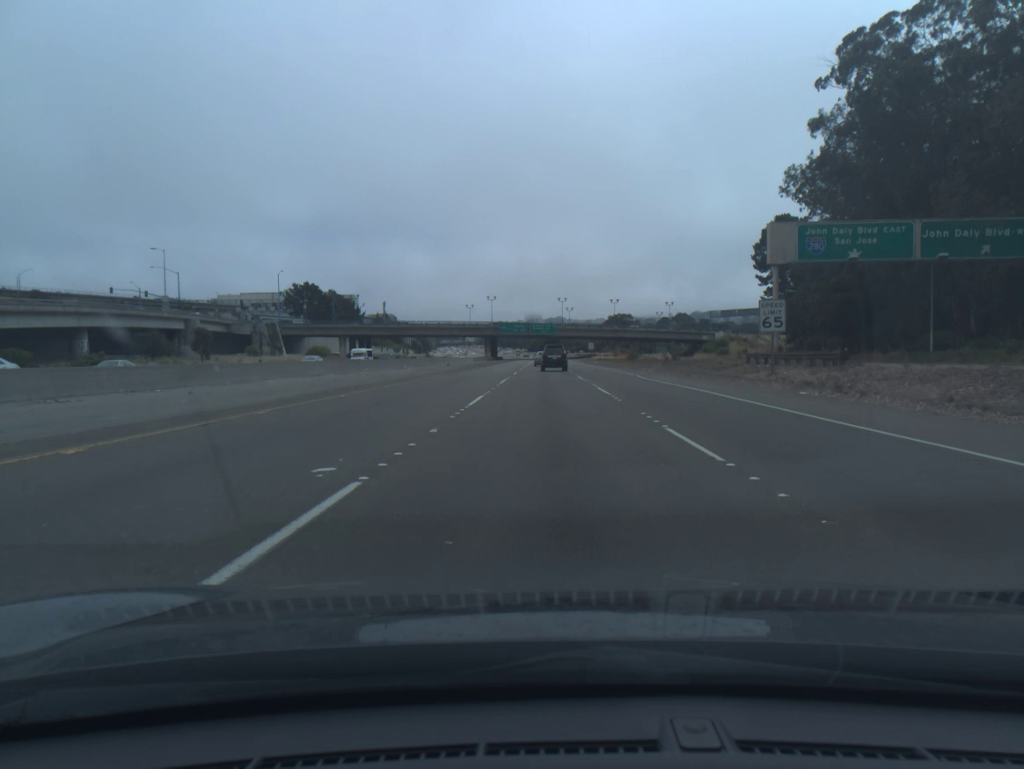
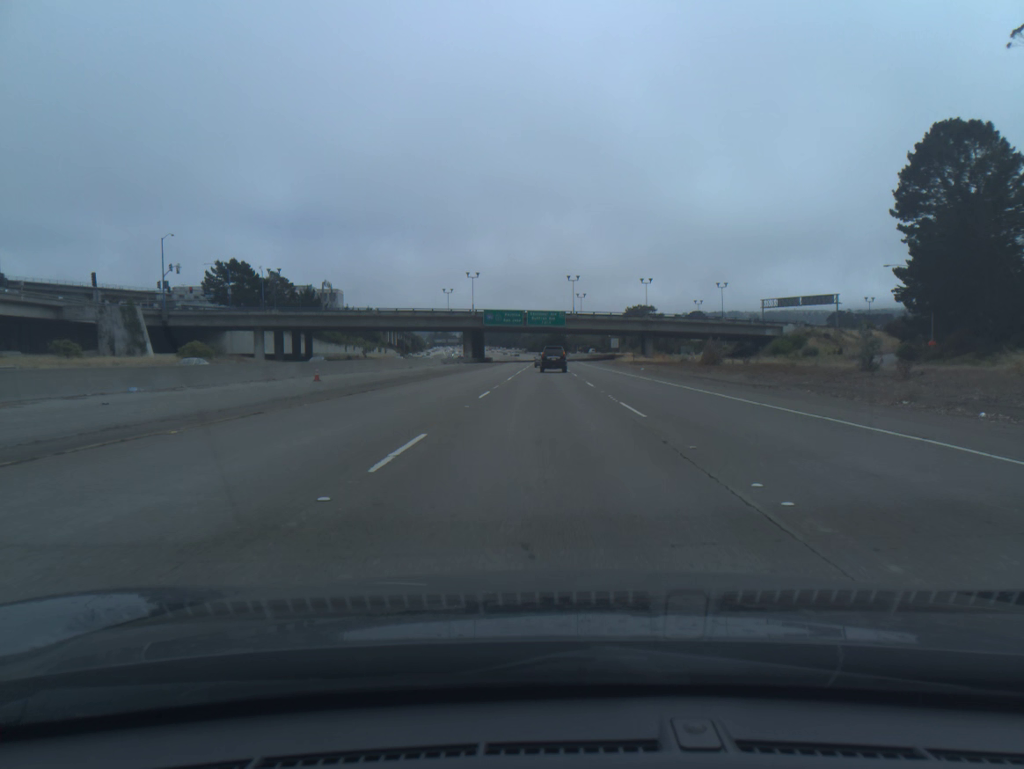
(-0.2, +54.7) m; -1°
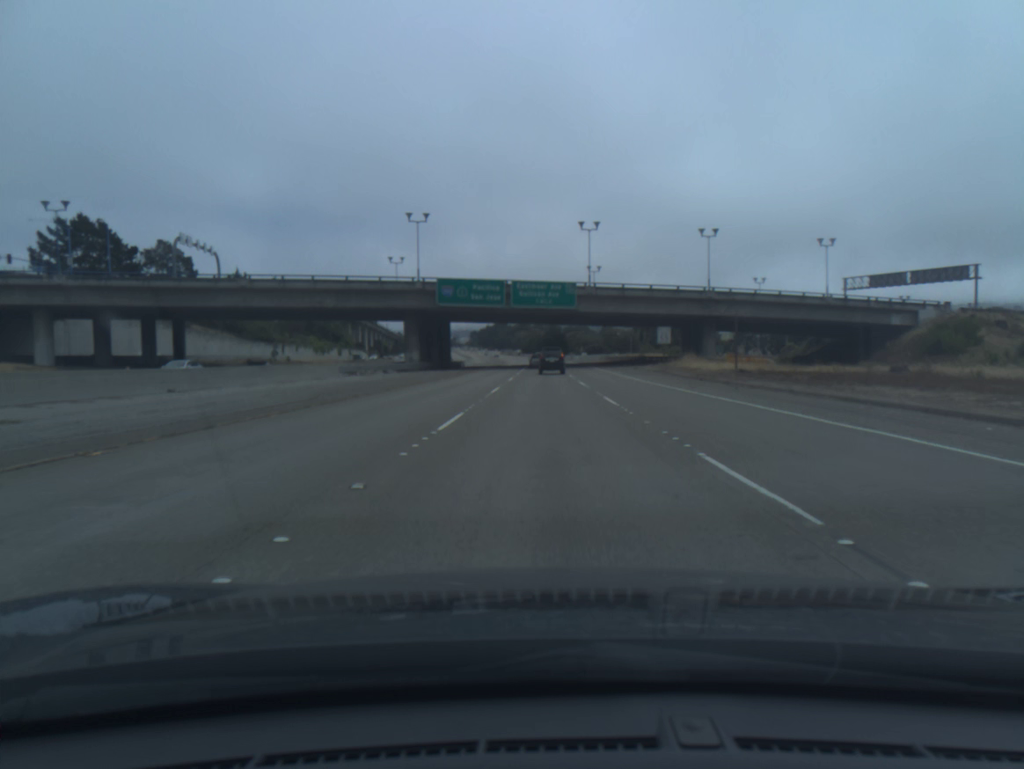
(+0.2, +55.0) m; +1°
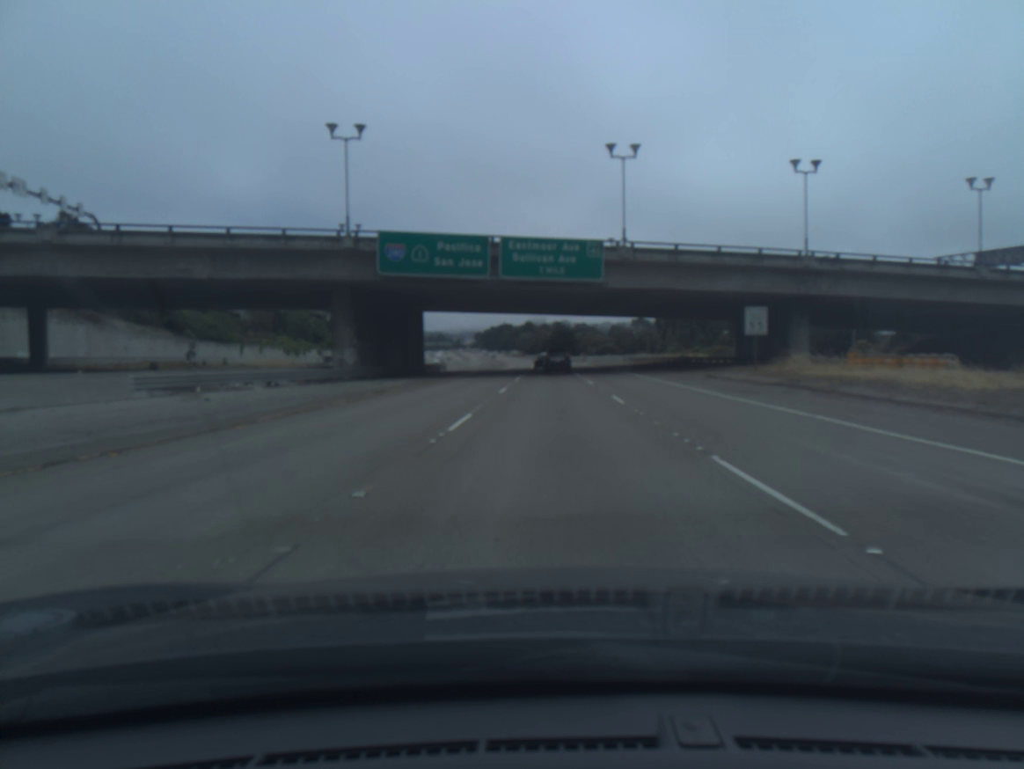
(-0.1, +29.2) m; 0°
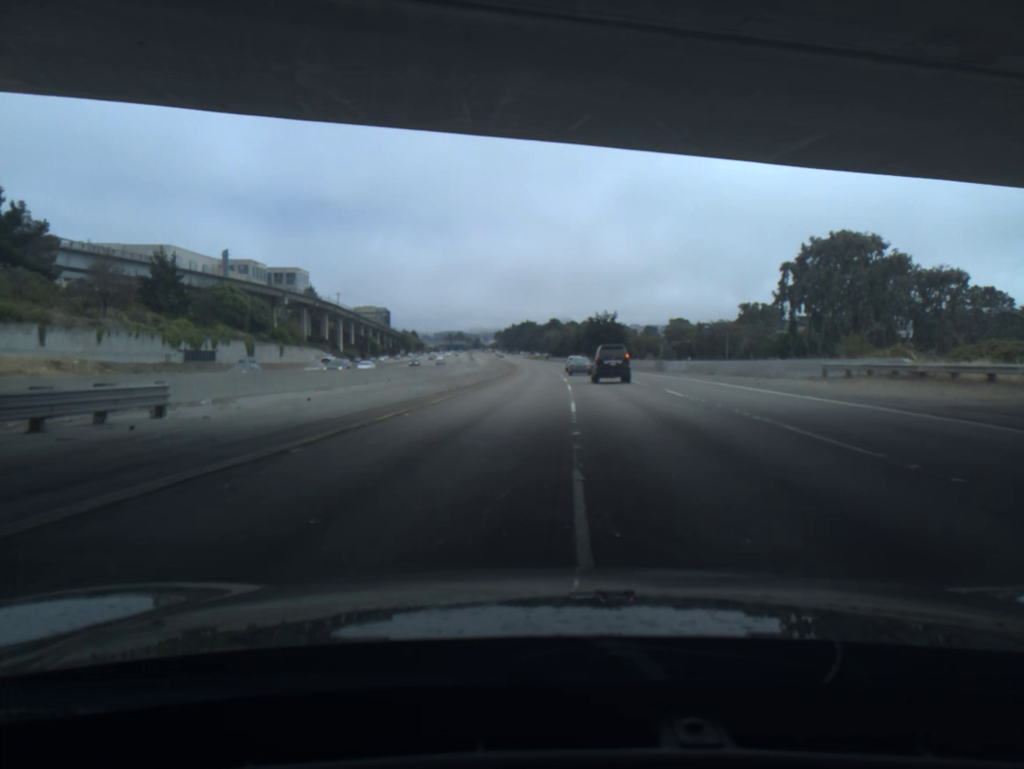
(-1.5, +66.7) m; -2°
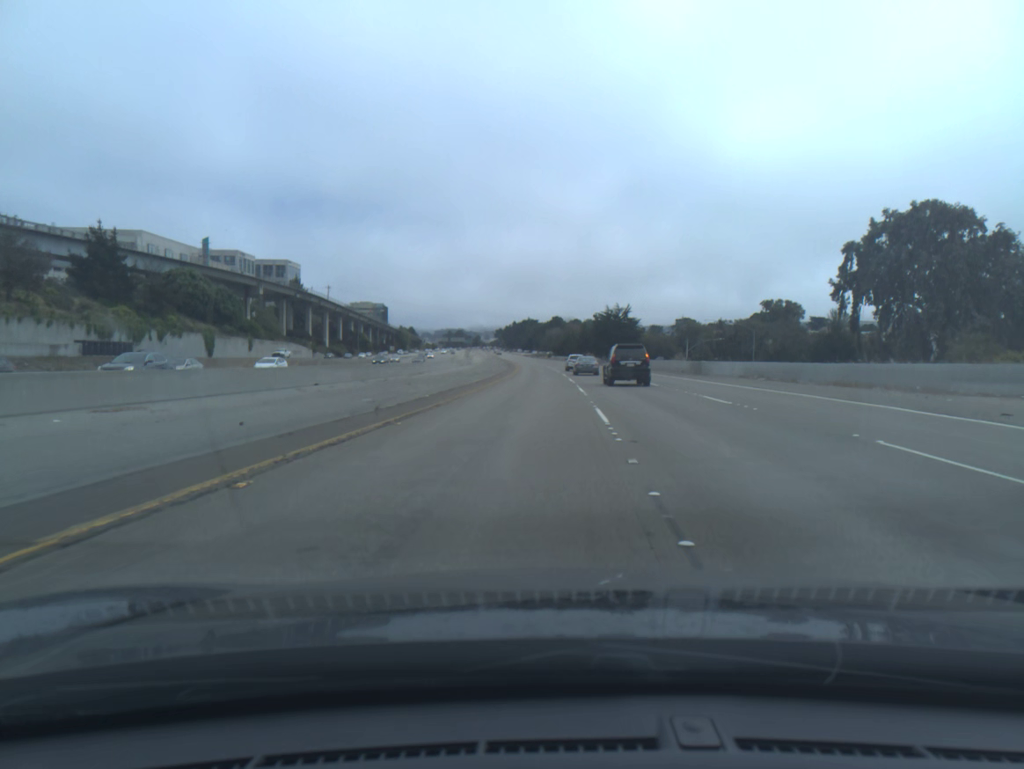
(0.0, +18.2) m; 0°
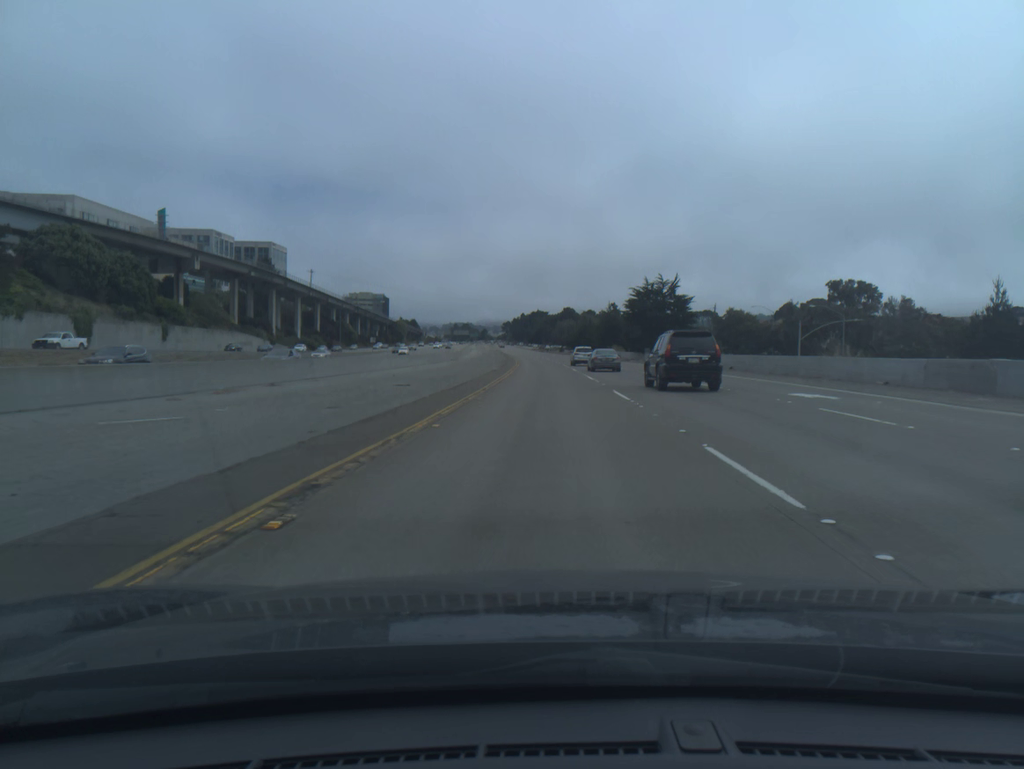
(-0.2, +37.6) m; -1°
